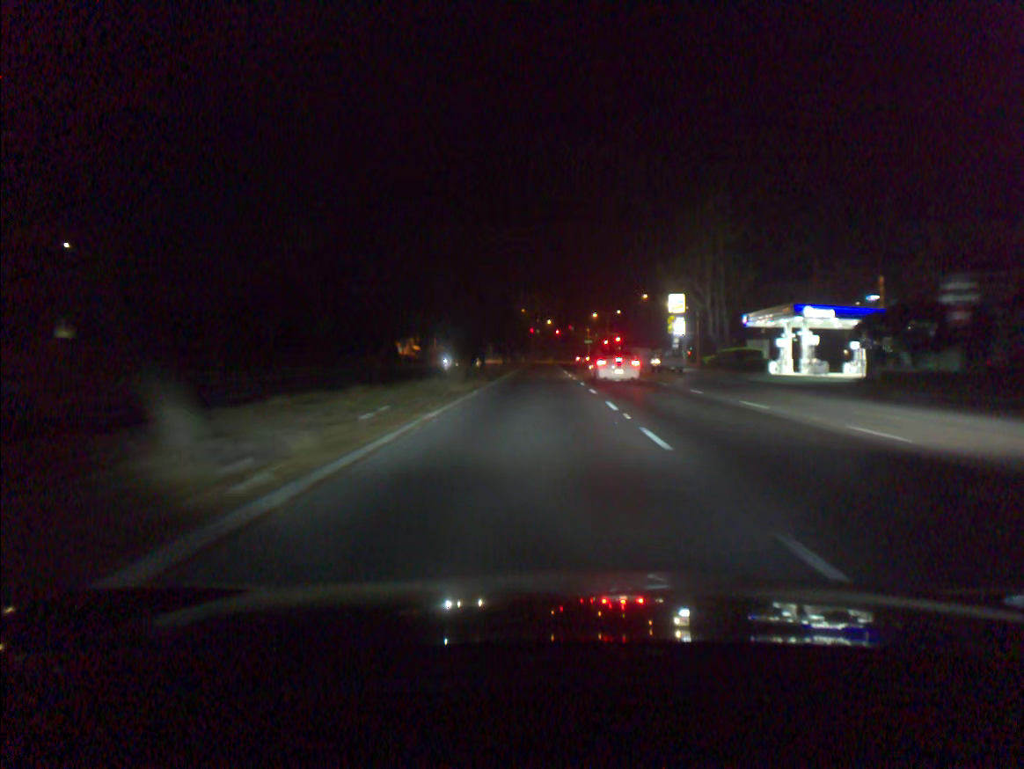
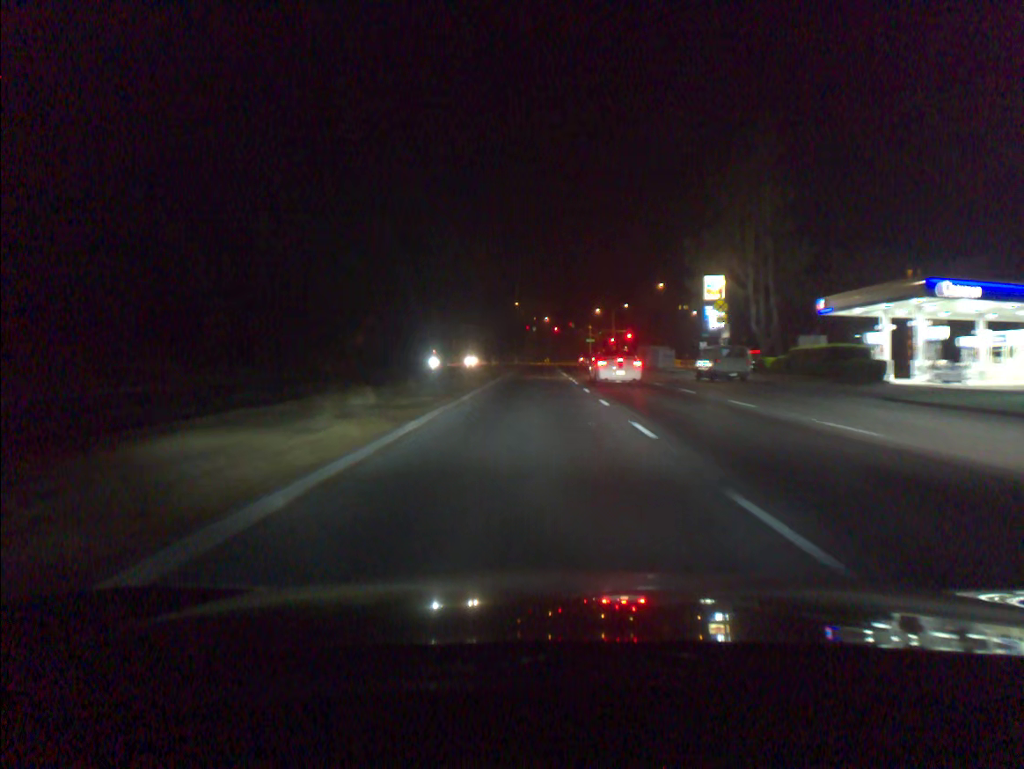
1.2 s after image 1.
(0.0, +20.5) m; 0°
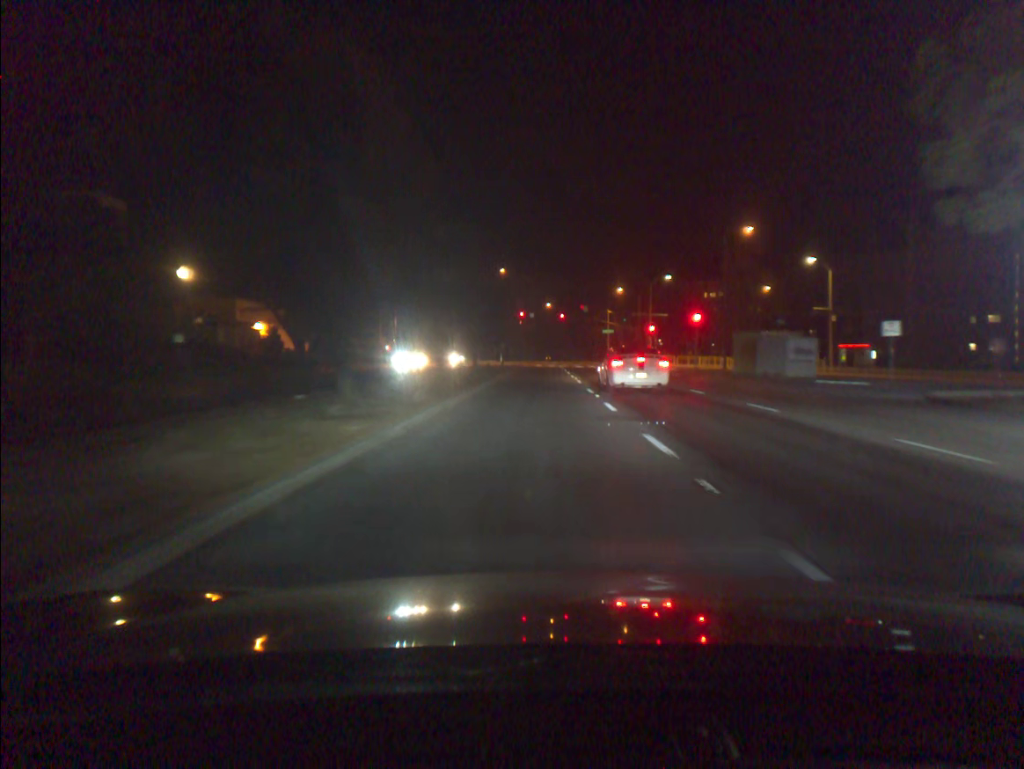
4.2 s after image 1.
(0.0, +47.0) m; 0°
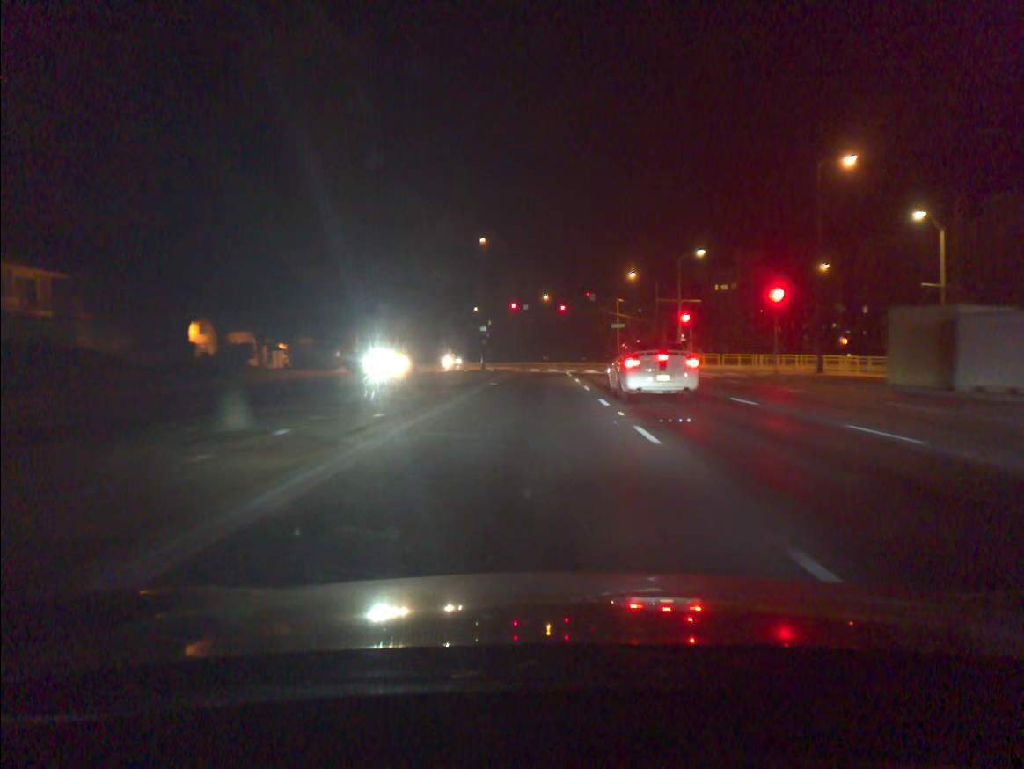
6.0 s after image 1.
(0.0, +22.2) m; 0°
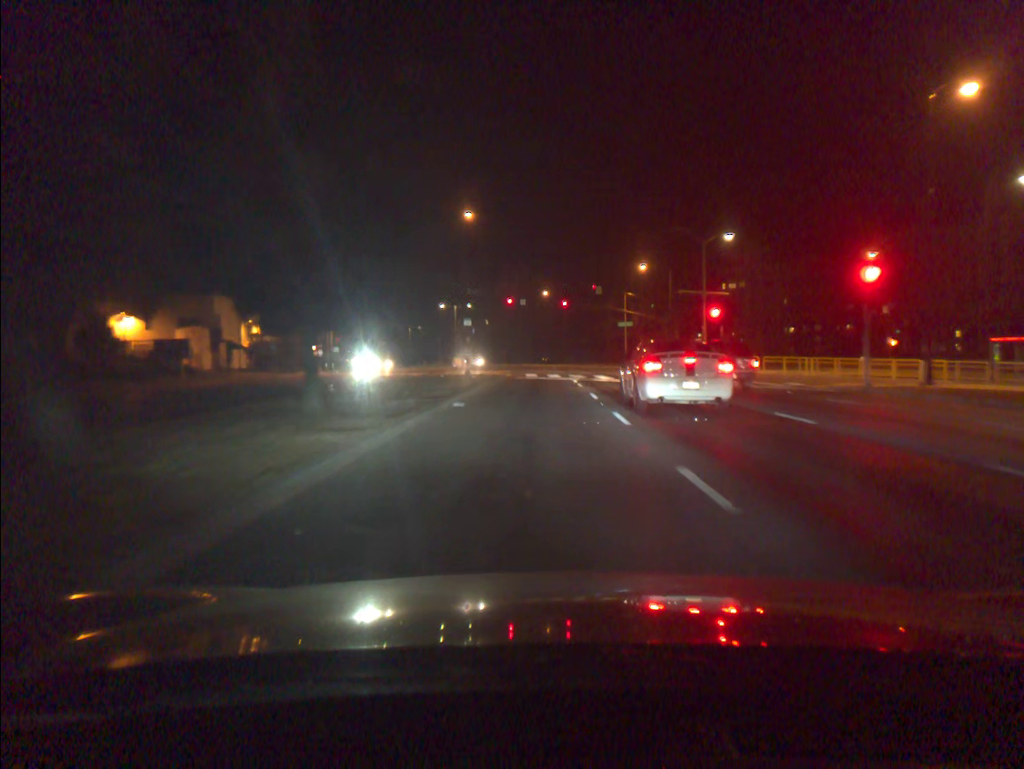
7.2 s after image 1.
(0.0, +11.8) m; 0°
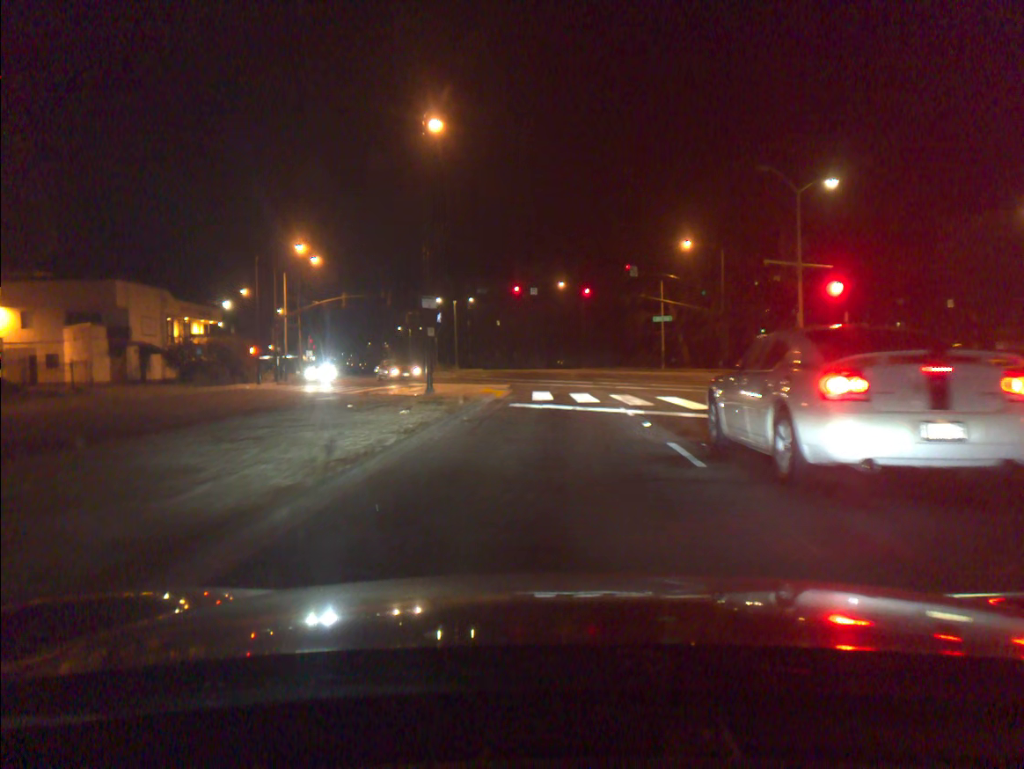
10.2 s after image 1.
(-0.1, +20.1) m; 0°
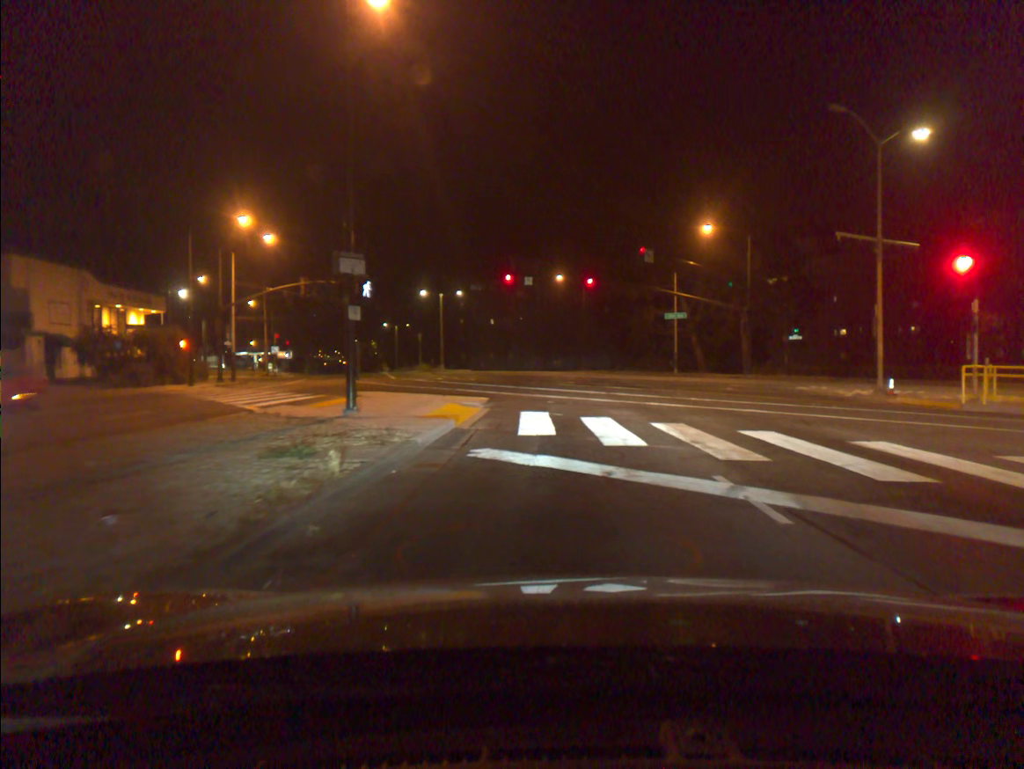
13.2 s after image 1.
(-0.1, +10.2) m; +1°
